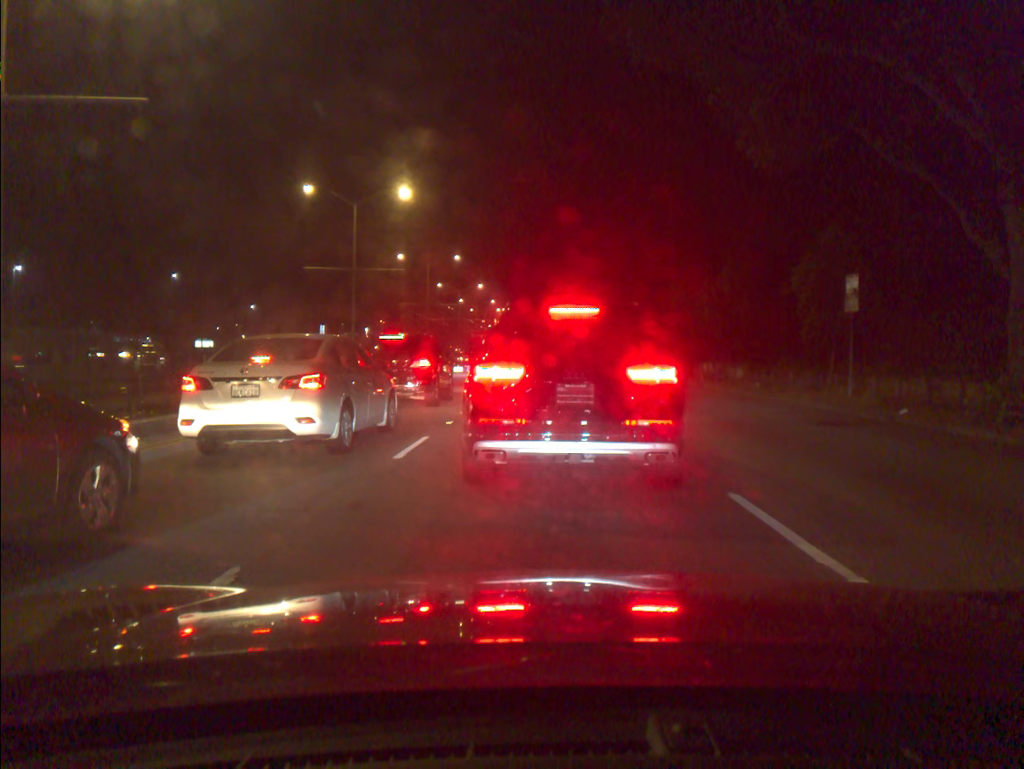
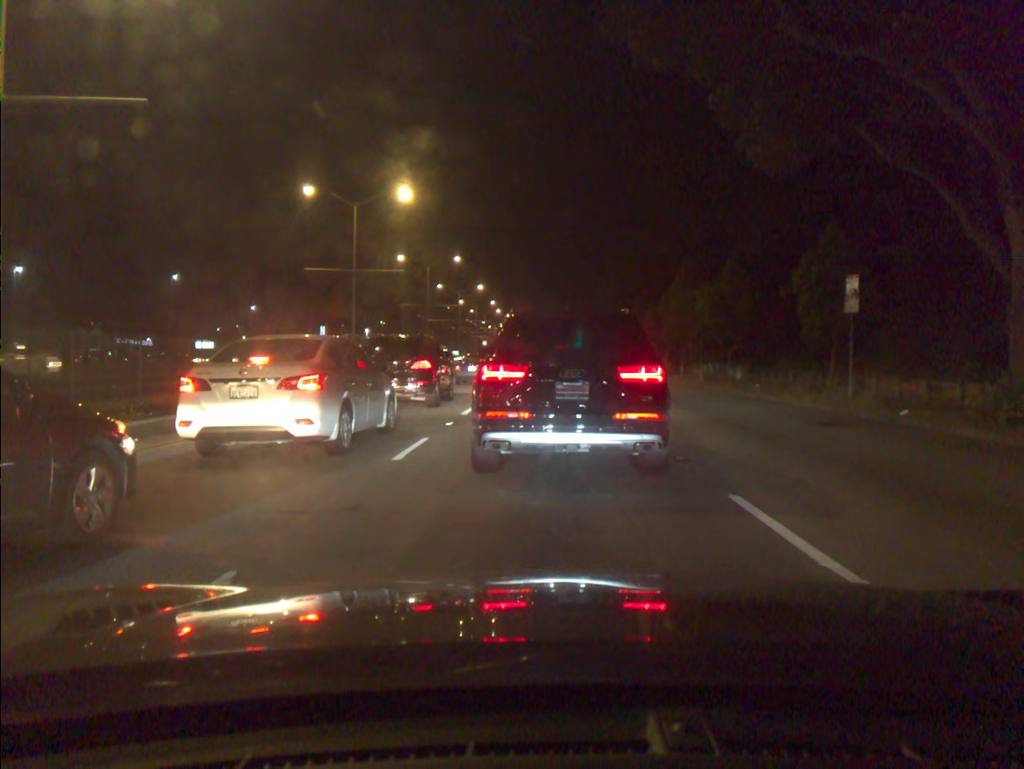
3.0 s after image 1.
(0.0, 0.0) m; 0°
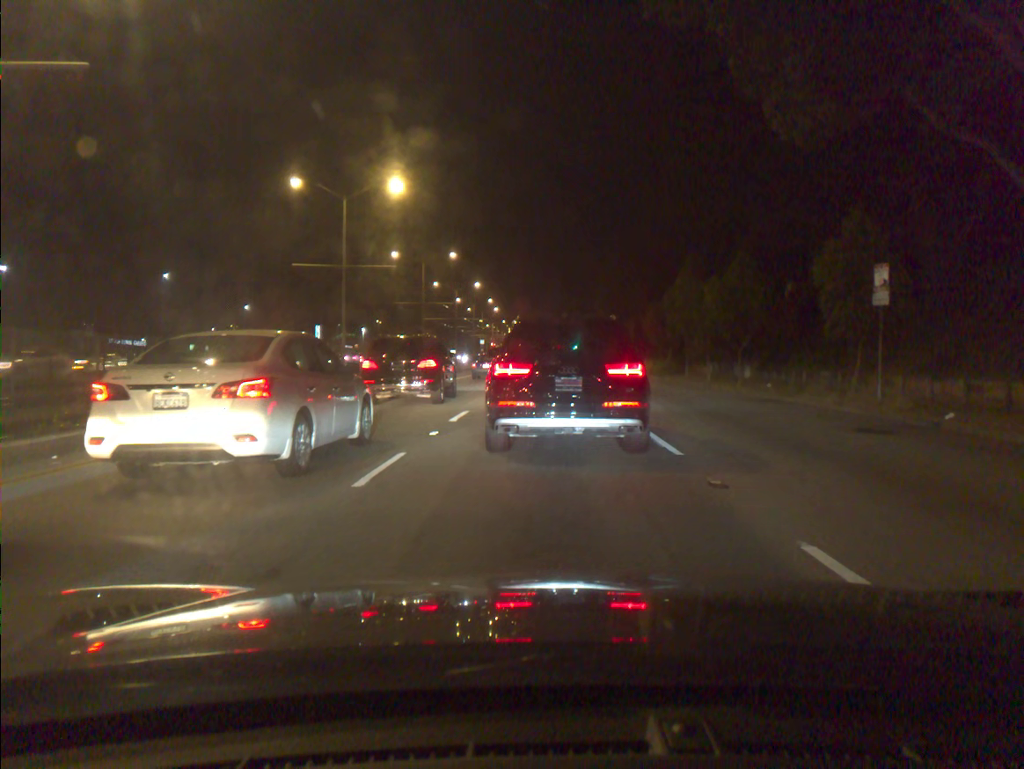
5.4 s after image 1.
(0.0, +1.8) m; 0°
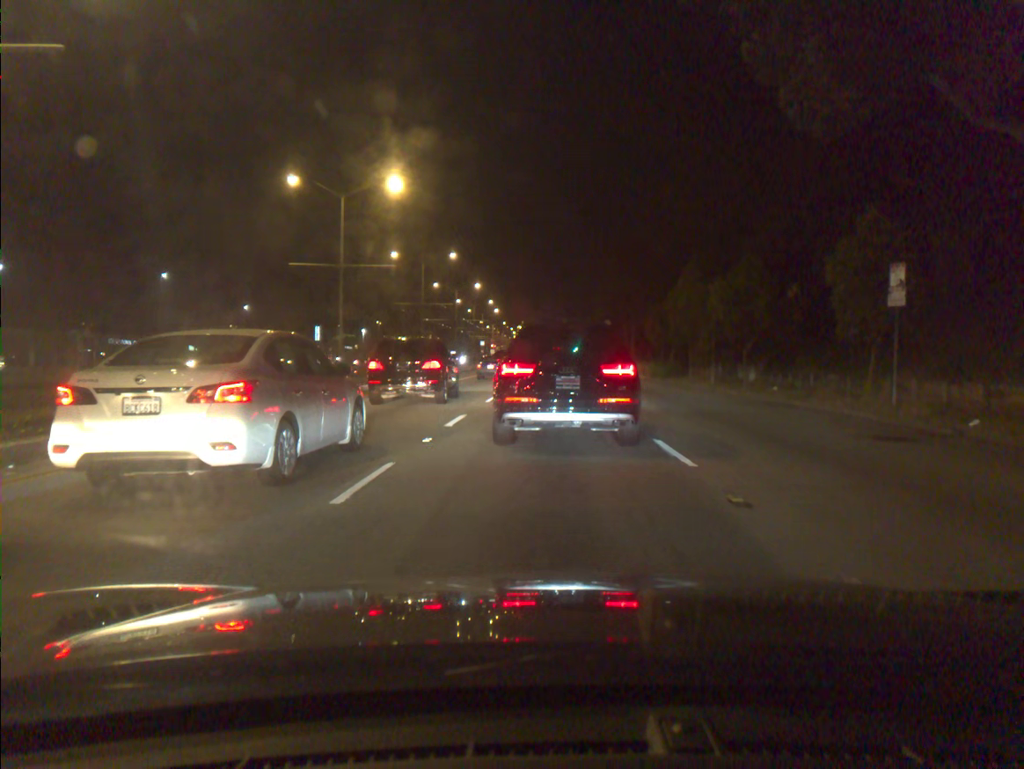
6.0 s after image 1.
(0.0, +0.8) m; 0°
